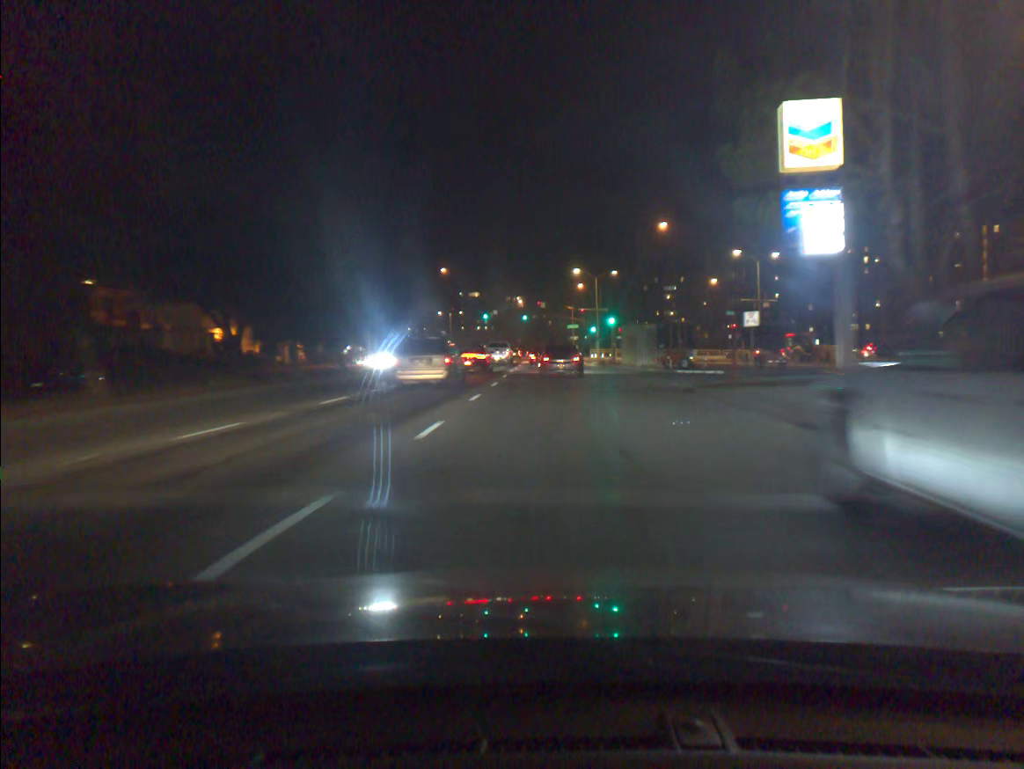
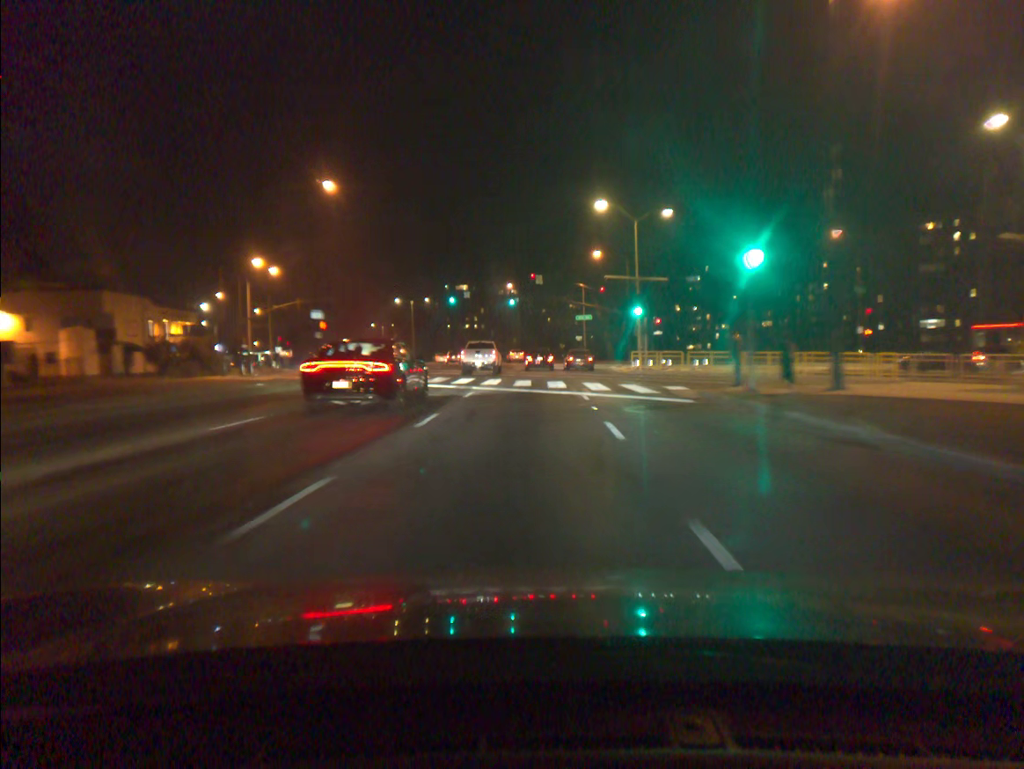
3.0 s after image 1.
(+0.2, +44.2) m; 0°
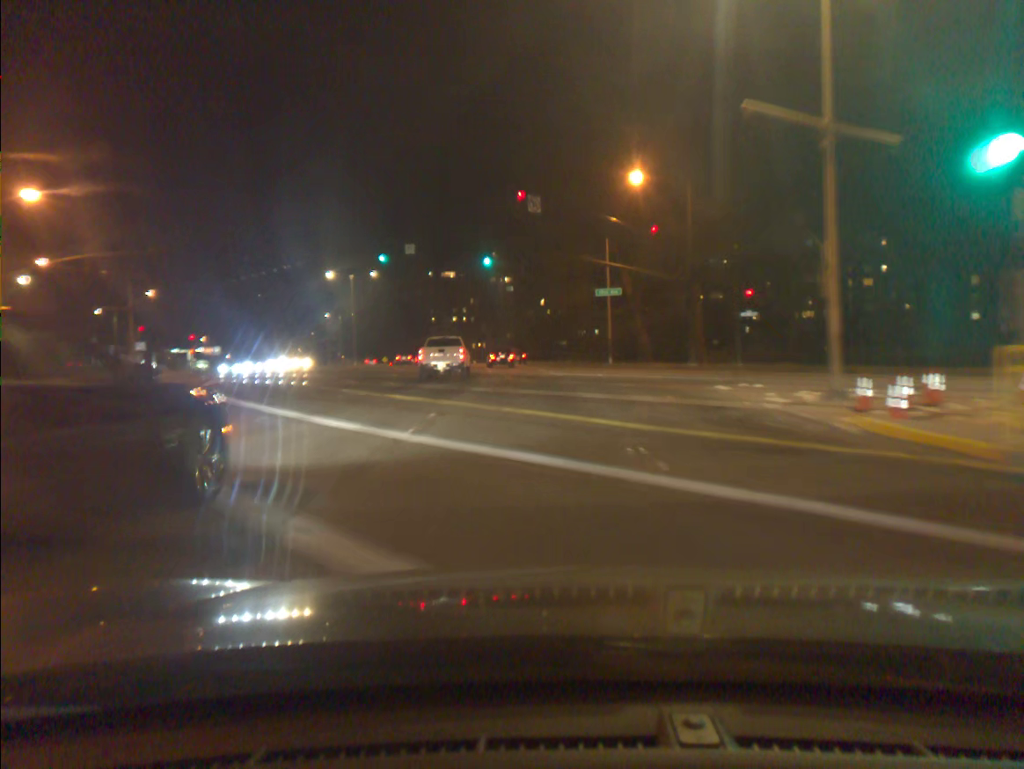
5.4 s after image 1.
(-0.1, +35.3) m; 0°
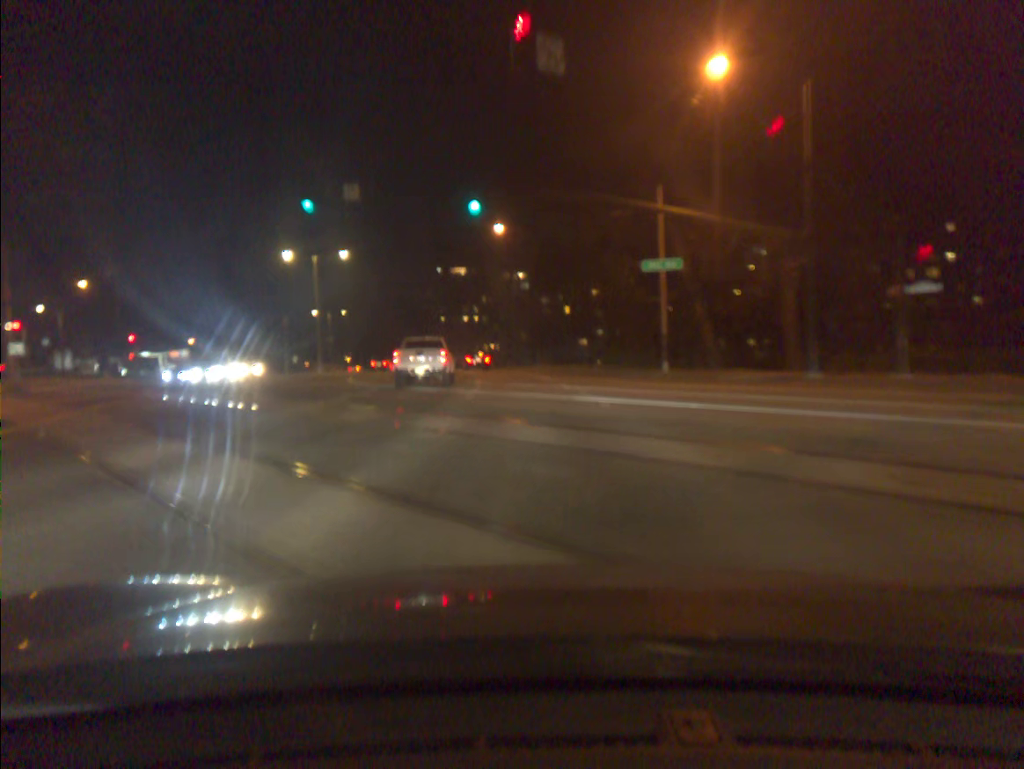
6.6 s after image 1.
(-0.3, +18.4) m; -1°
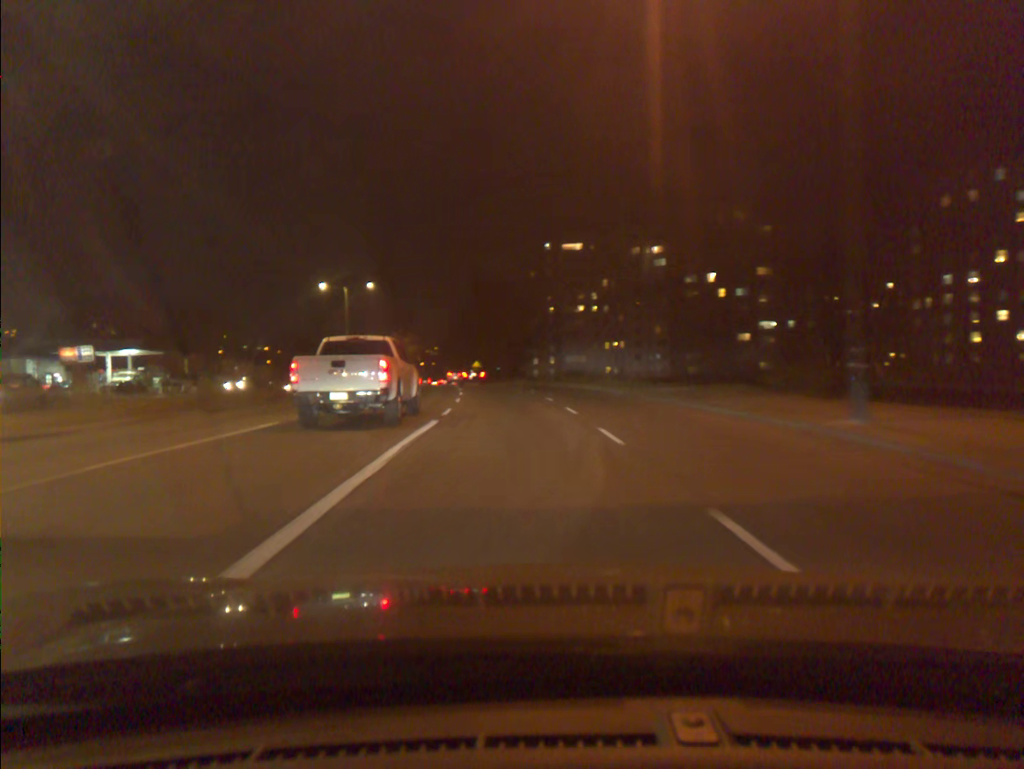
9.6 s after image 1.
(-3.4, +51.2) m; -9°
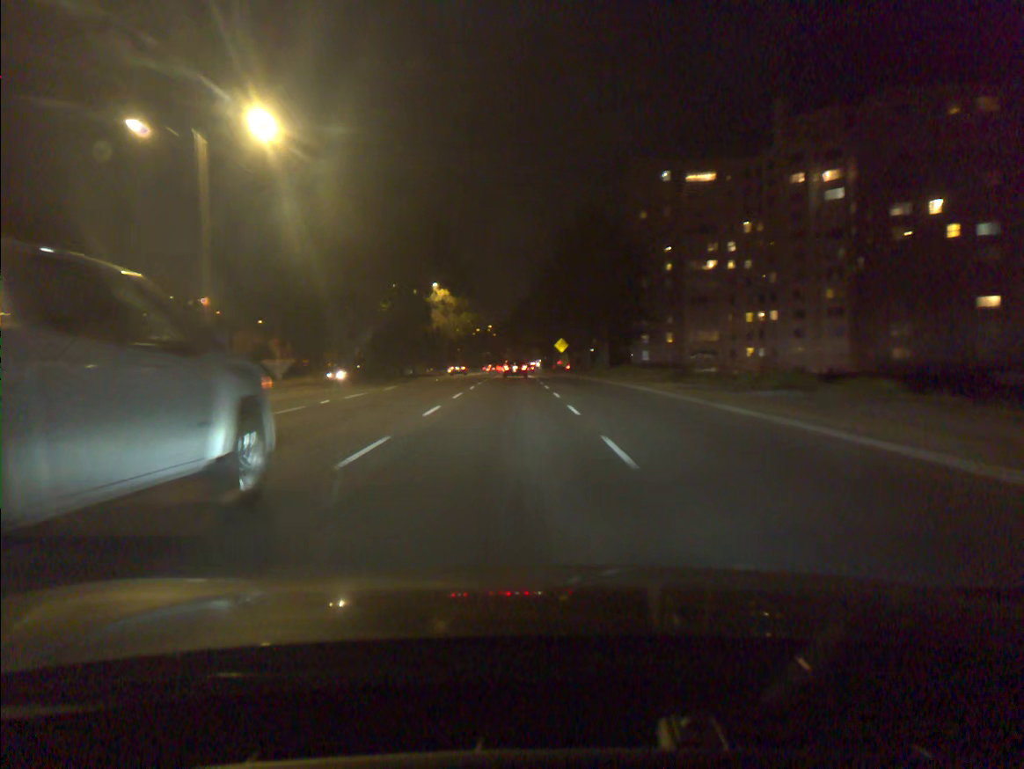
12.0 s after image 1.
(-3.0, +46.4) m; -7°
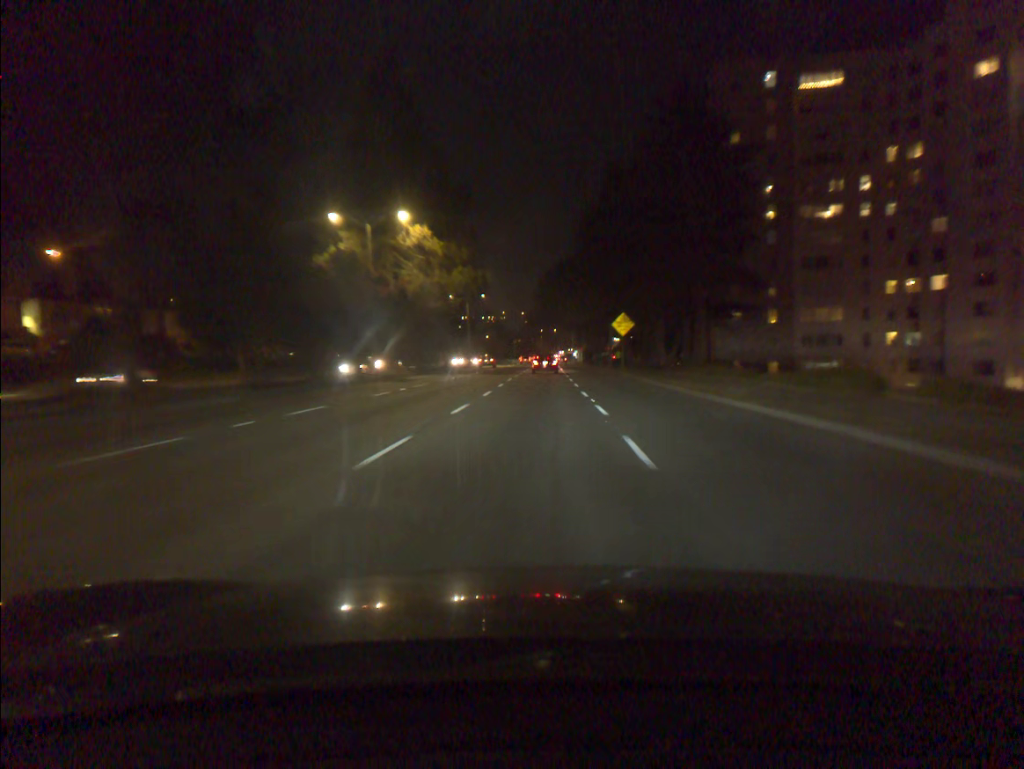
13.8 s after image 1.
(-1.0, +37.2) m; -2°
